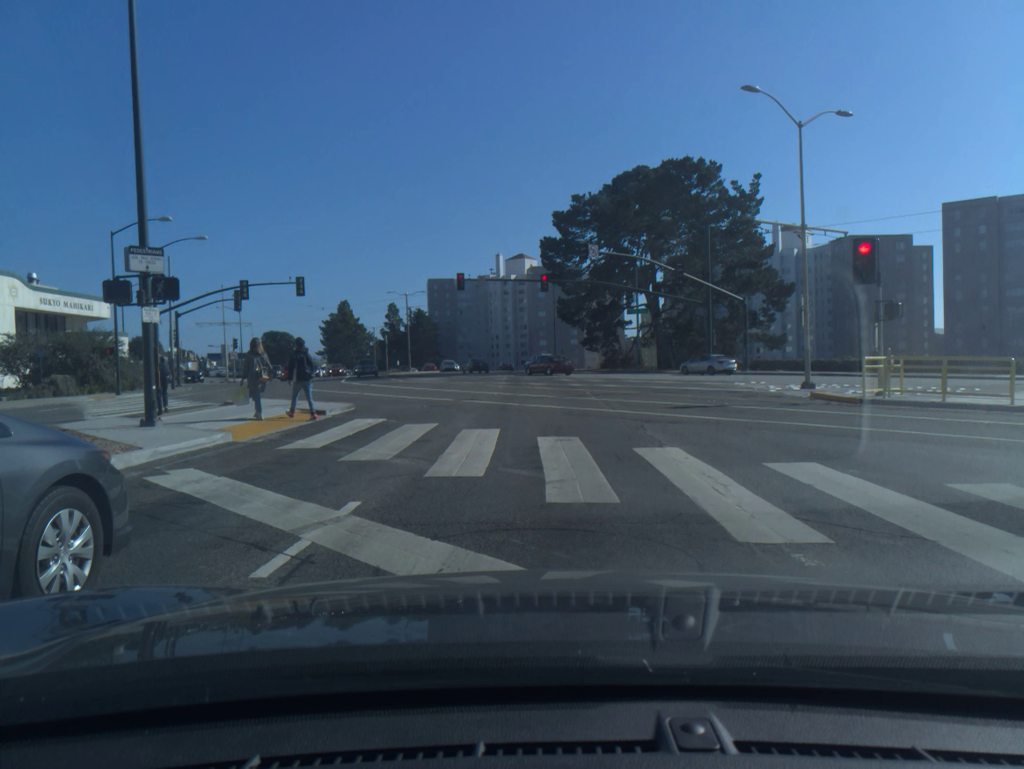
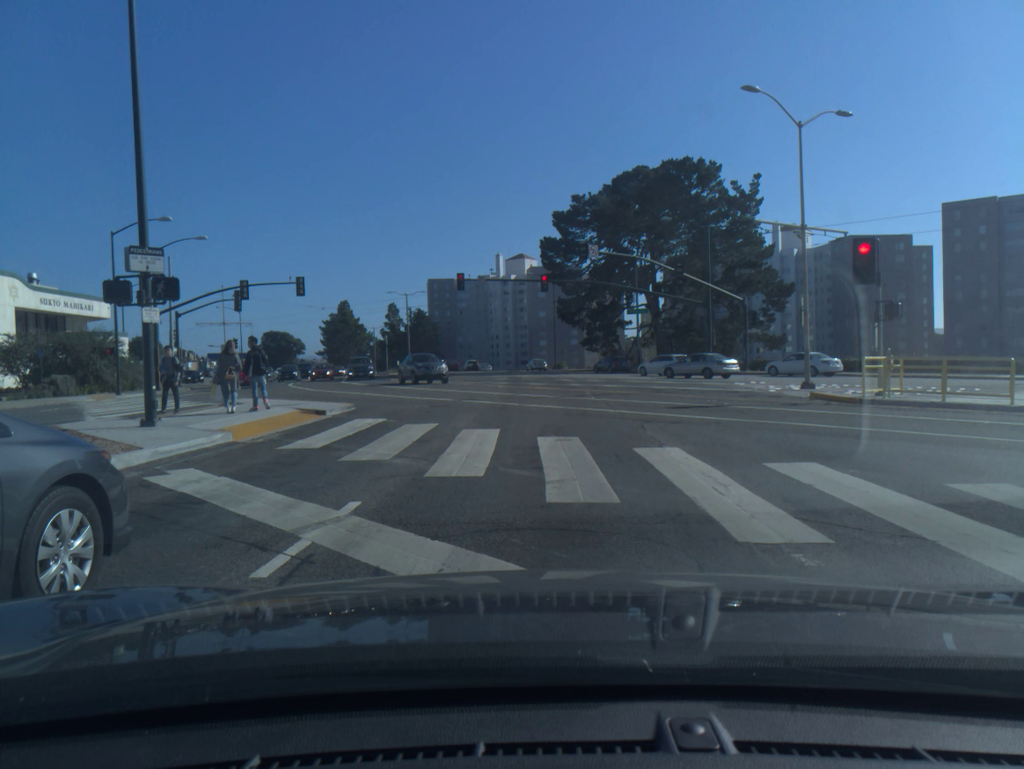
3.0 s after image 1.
(0.0, 0.0) m; 0°
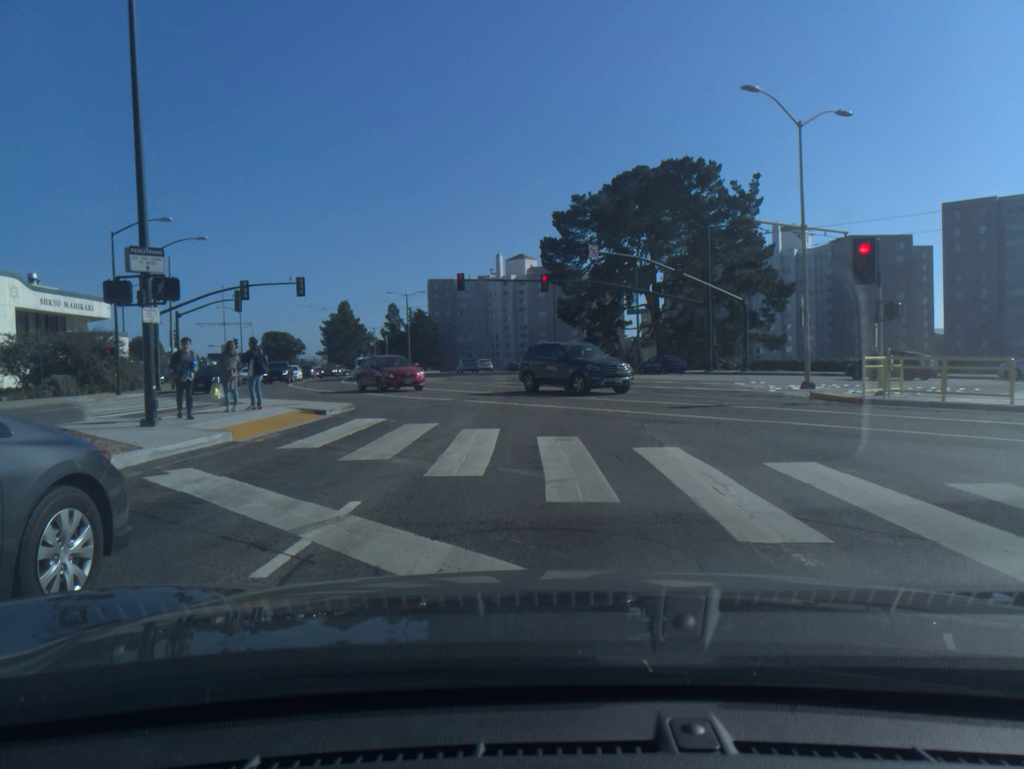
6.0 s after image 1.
(0.0, 0.0) m; 0°
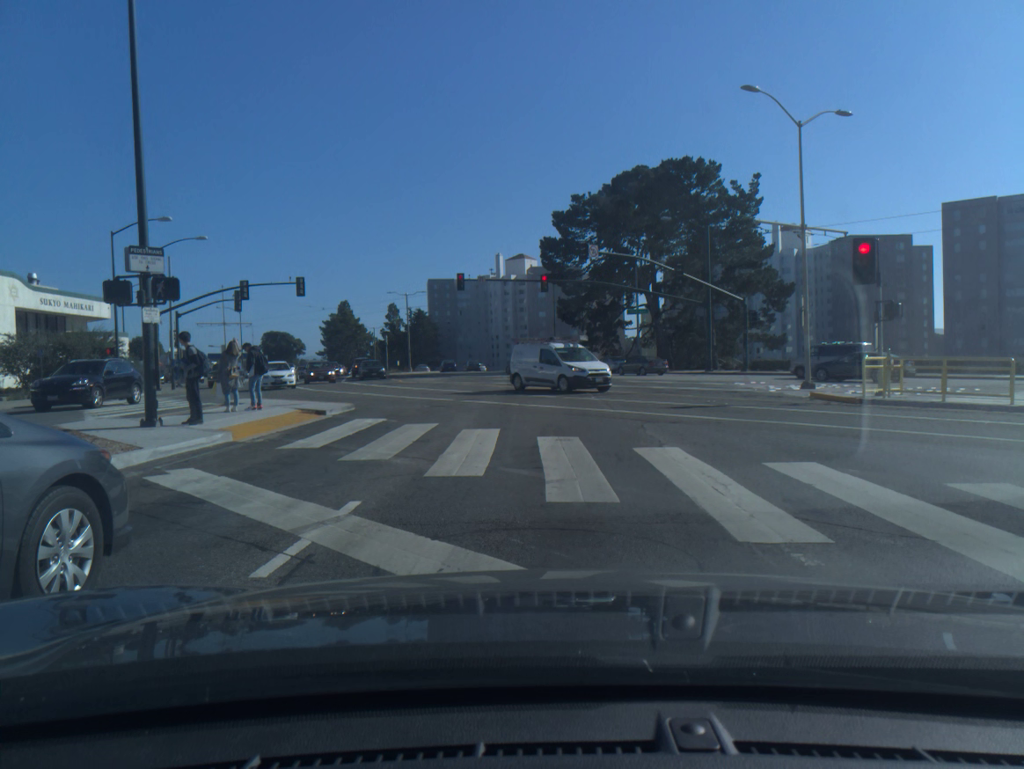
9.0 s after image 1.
(0.0, 0.0) m; 0°
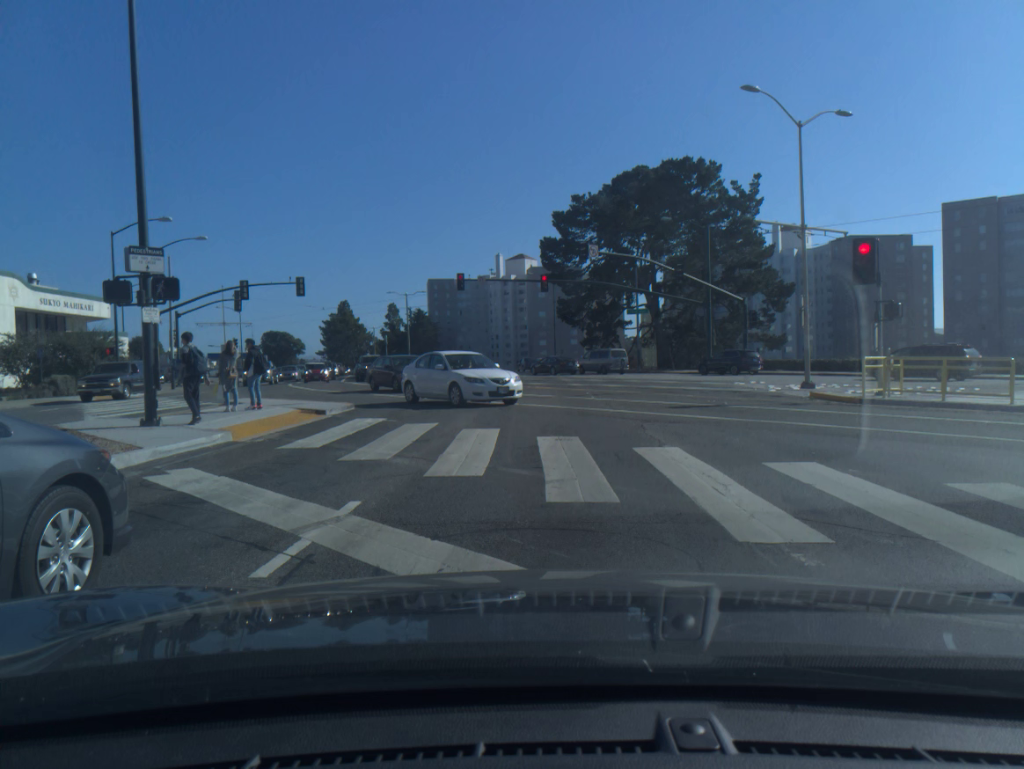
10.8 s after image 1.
(0.0, 0.0) m; 0°
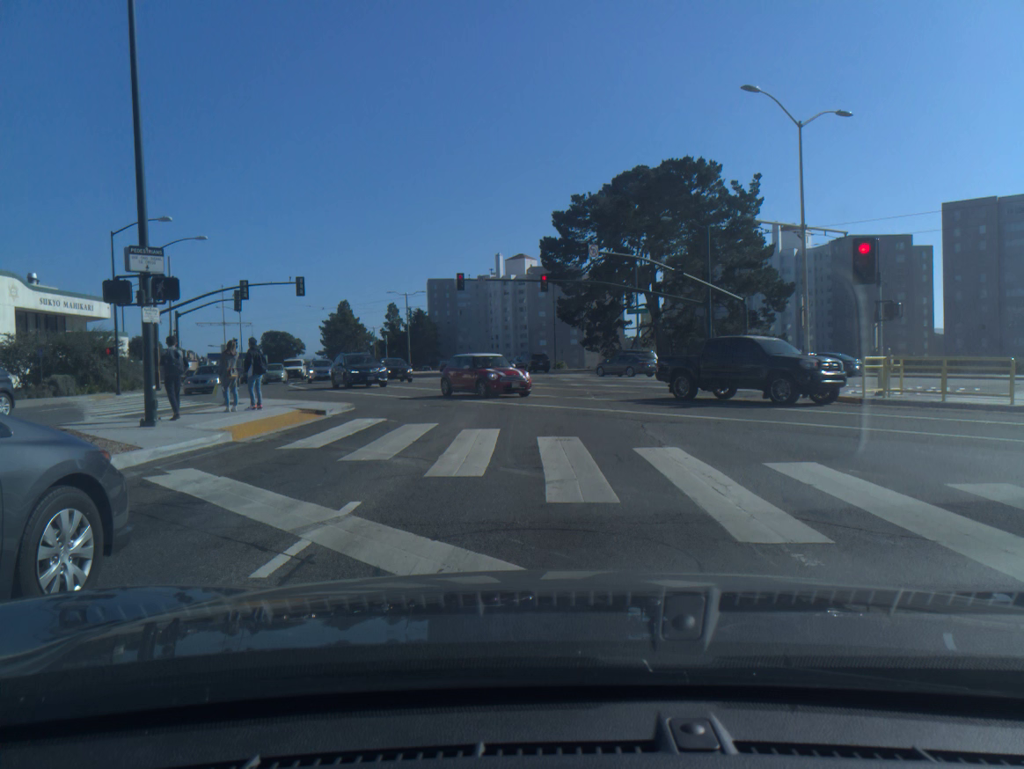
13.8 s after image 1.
(0.0, 0.0) m; 0°
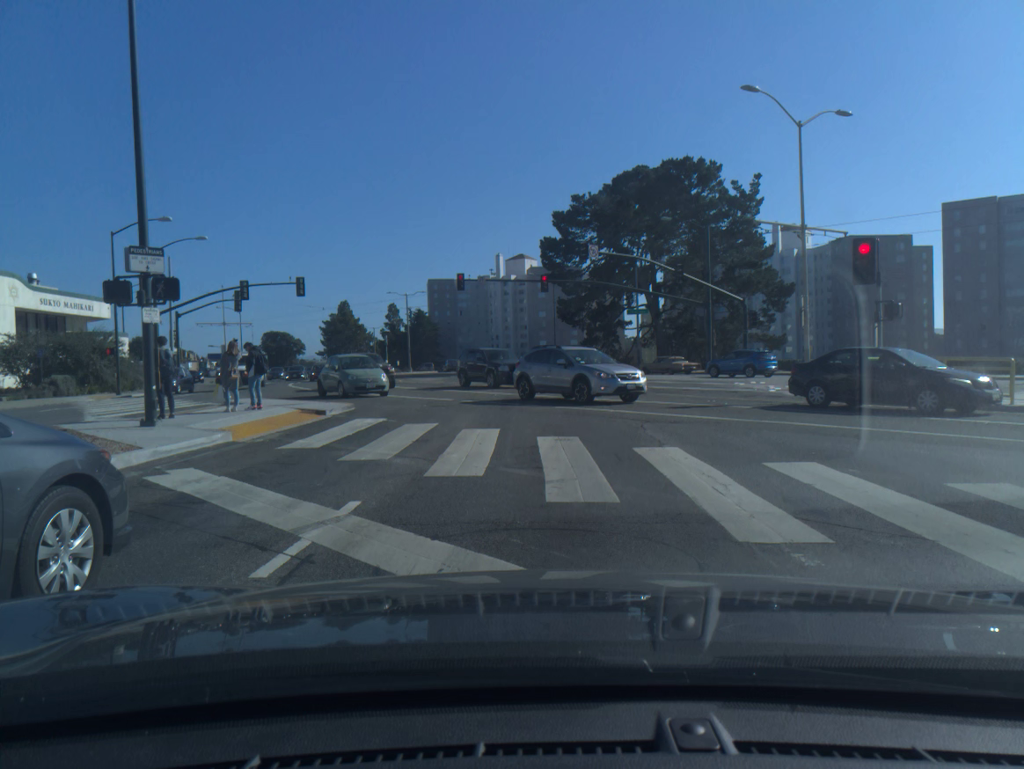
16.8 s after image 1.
(0.0, 0.0) m; 0°
